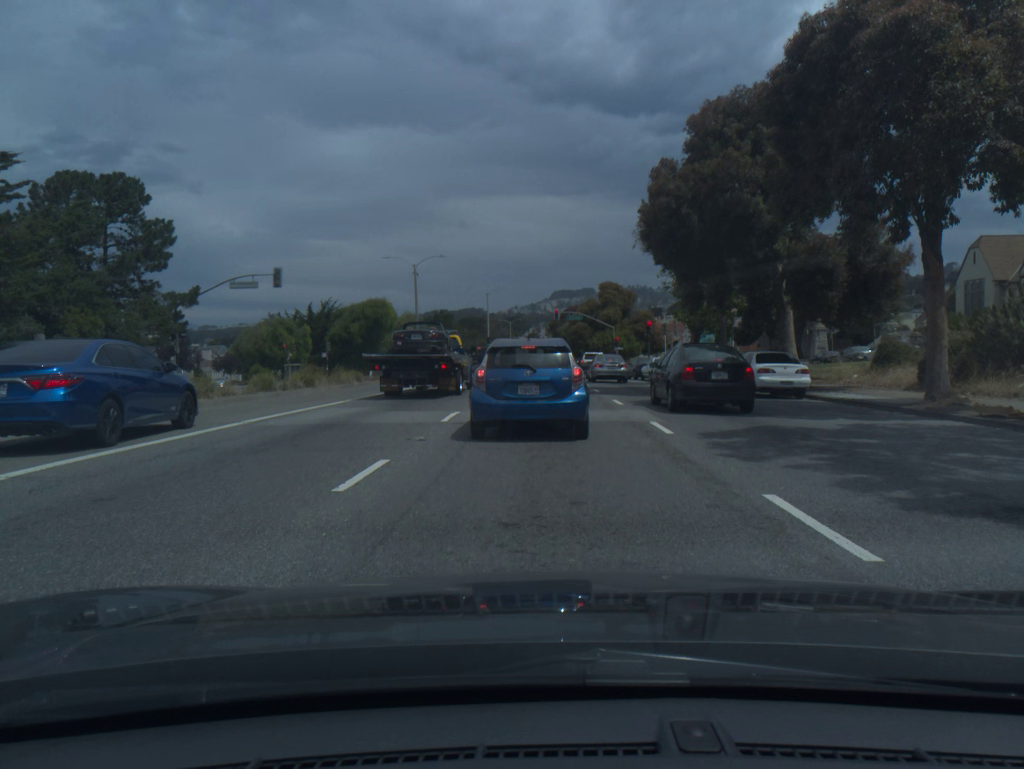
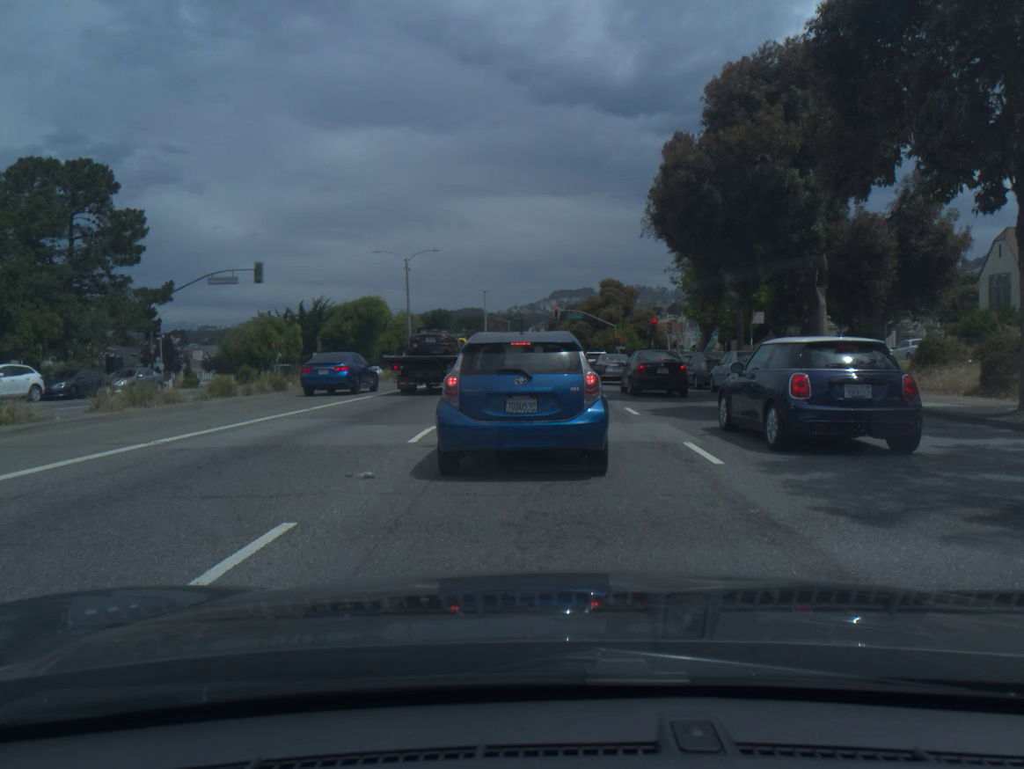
(0.0, +3.4) m; 0°
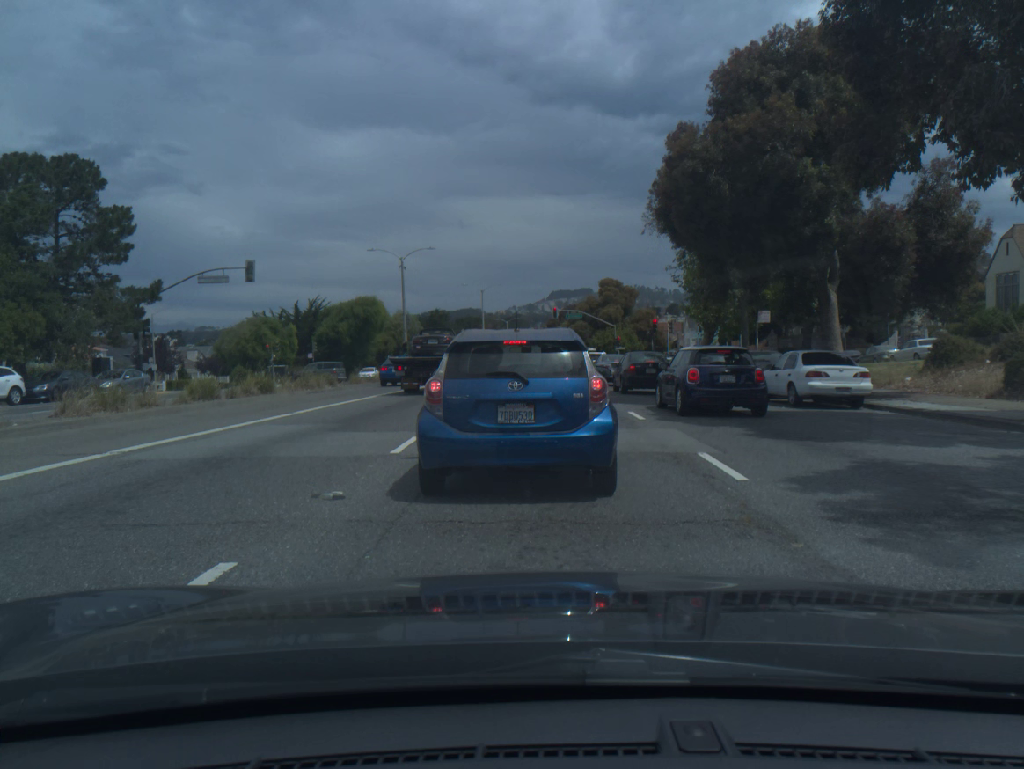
(0.0, +1.0) m; 0°
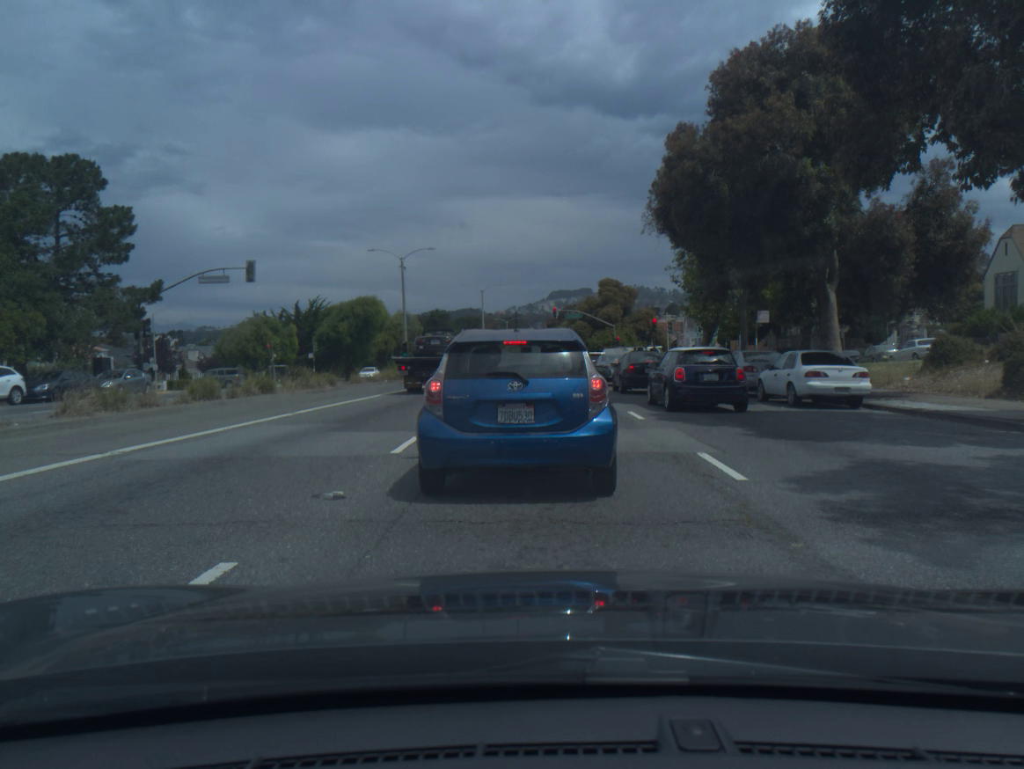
(0.0, 0.0) m; 0°
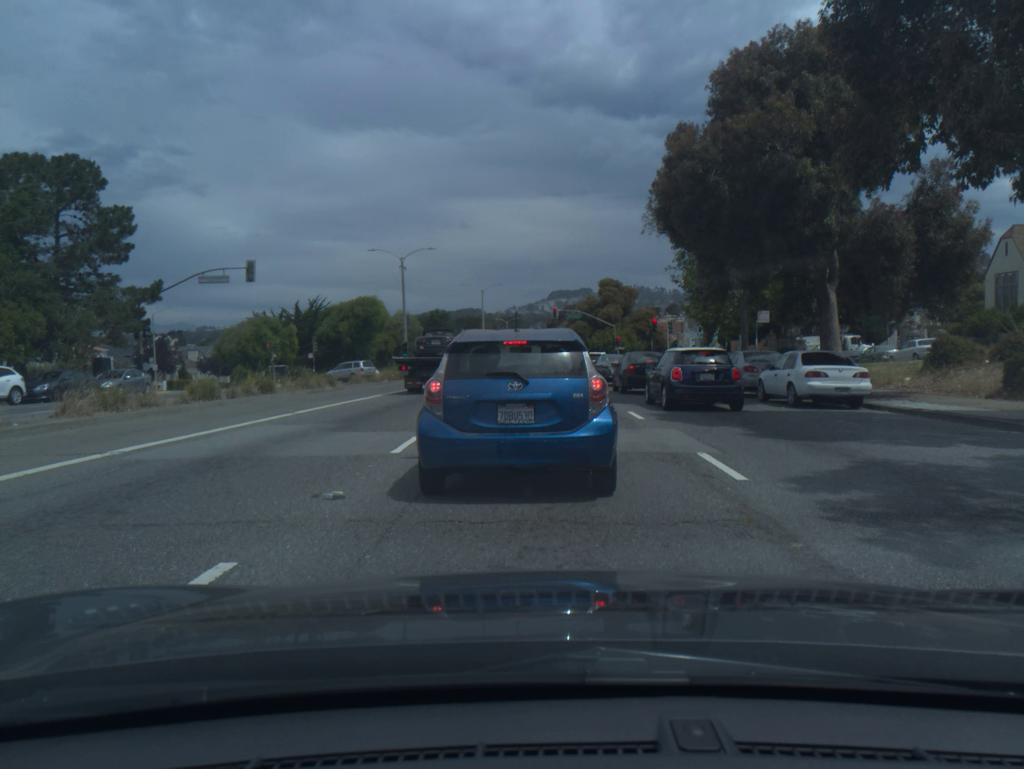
(0.0, 0.0) m; 0°
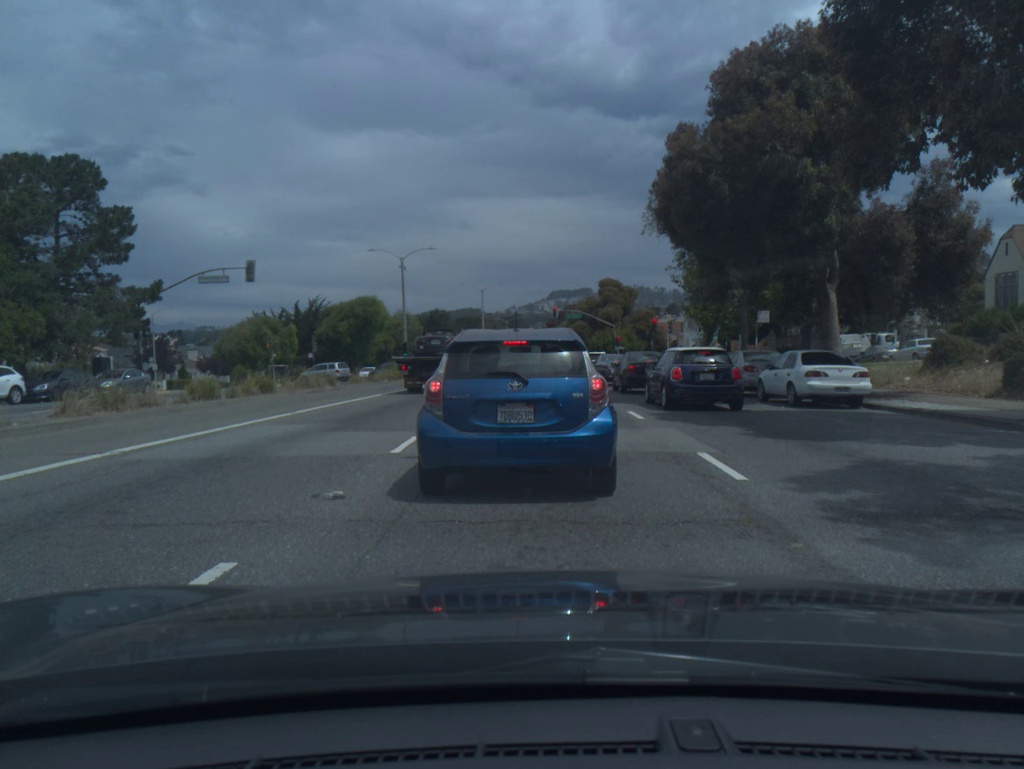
(0.0, 0.0) m; 0°
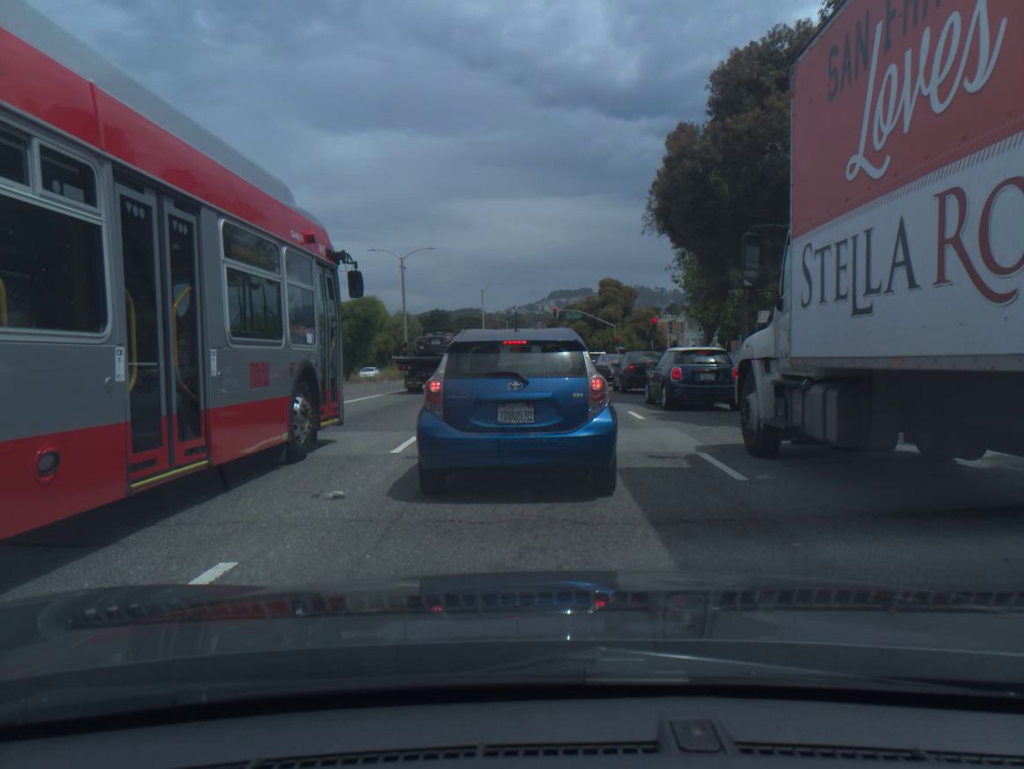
(0.0, 0.0) m; 0°
